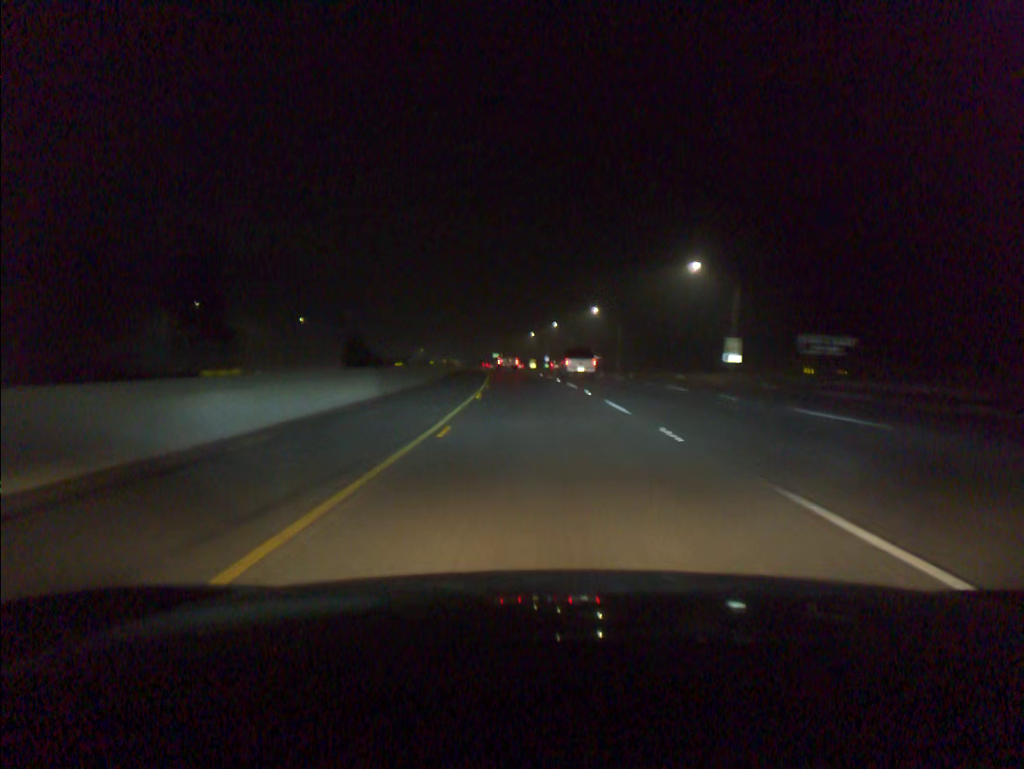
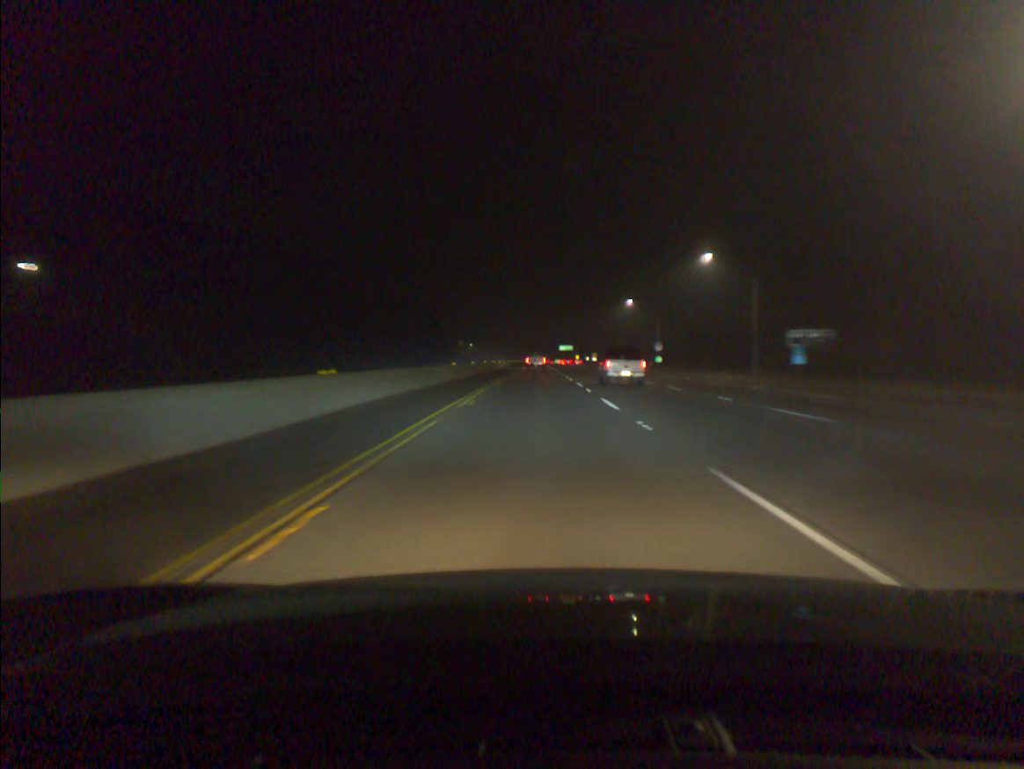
(-5.4, +100.0) m; -5°
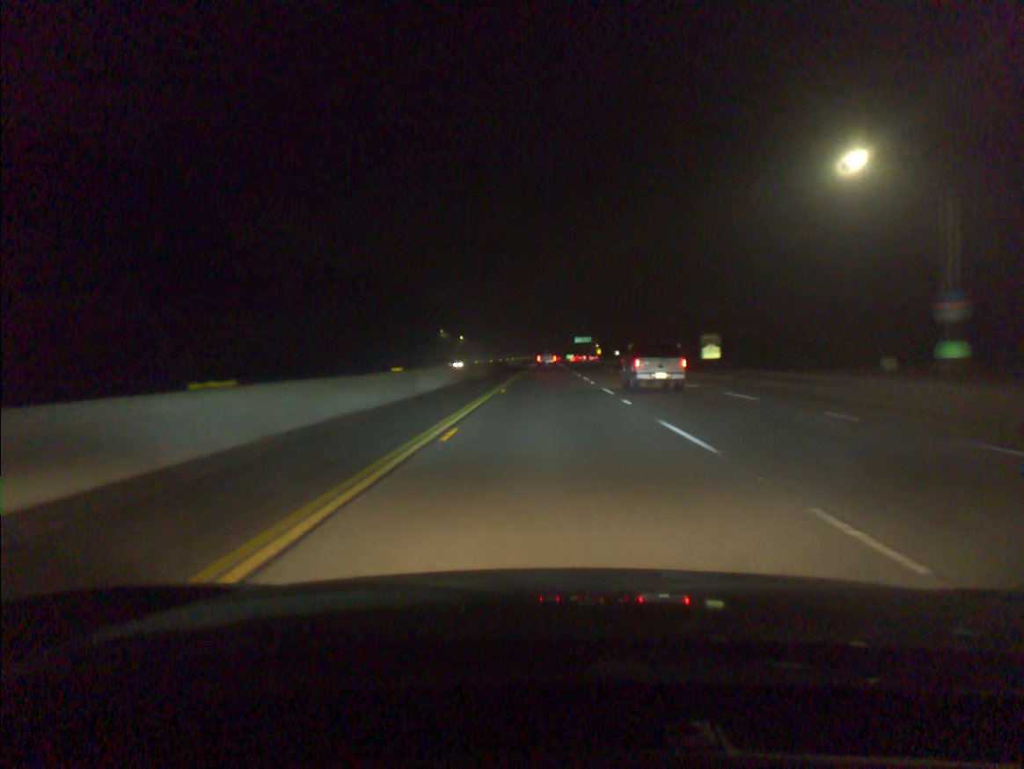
(-0.6, +80.9) m; -1°
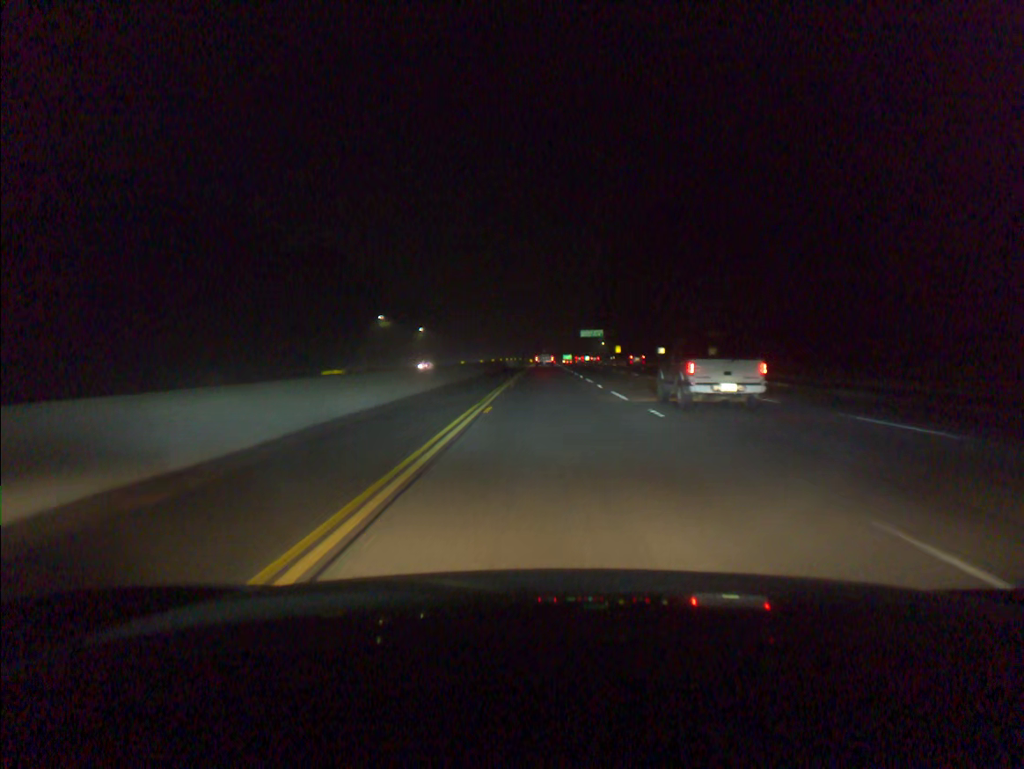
(+0.2, +82.2) m; 0°
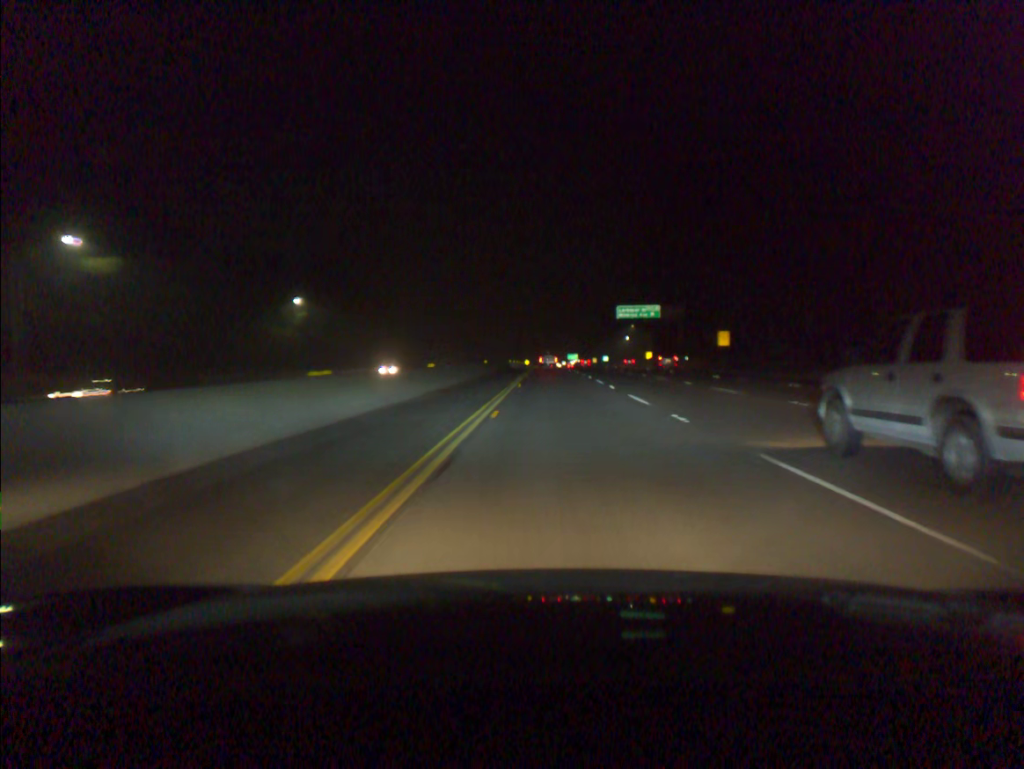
(0.0, +103.8) m; 0°
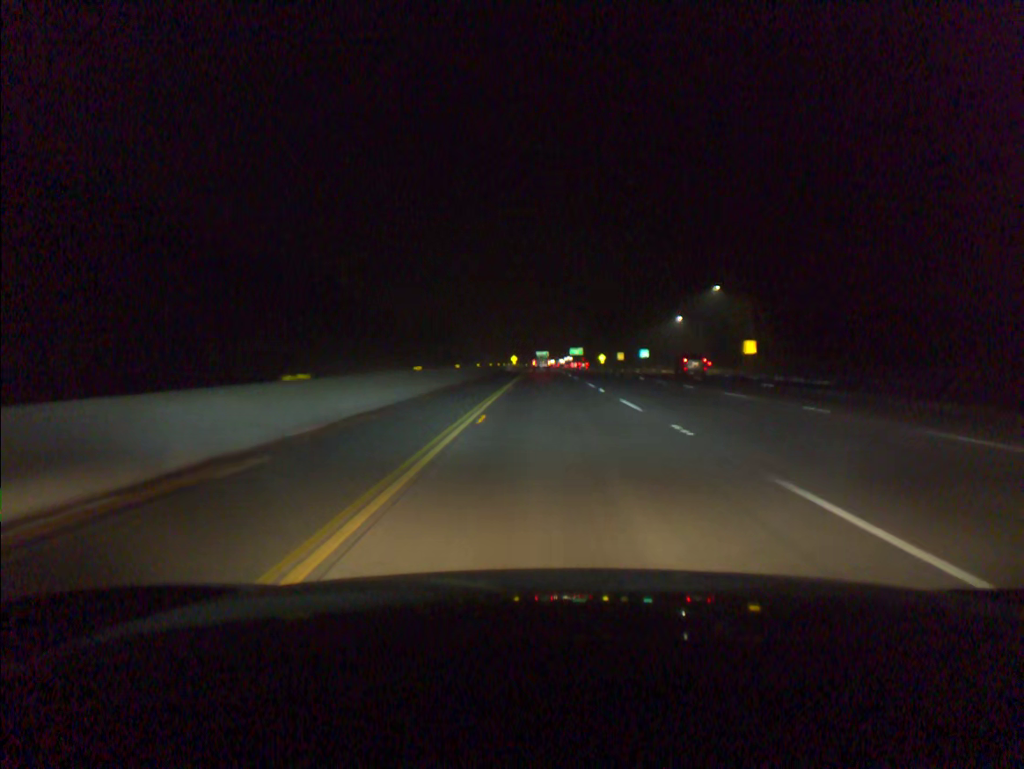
(+0.6, +103.9) m; 0°
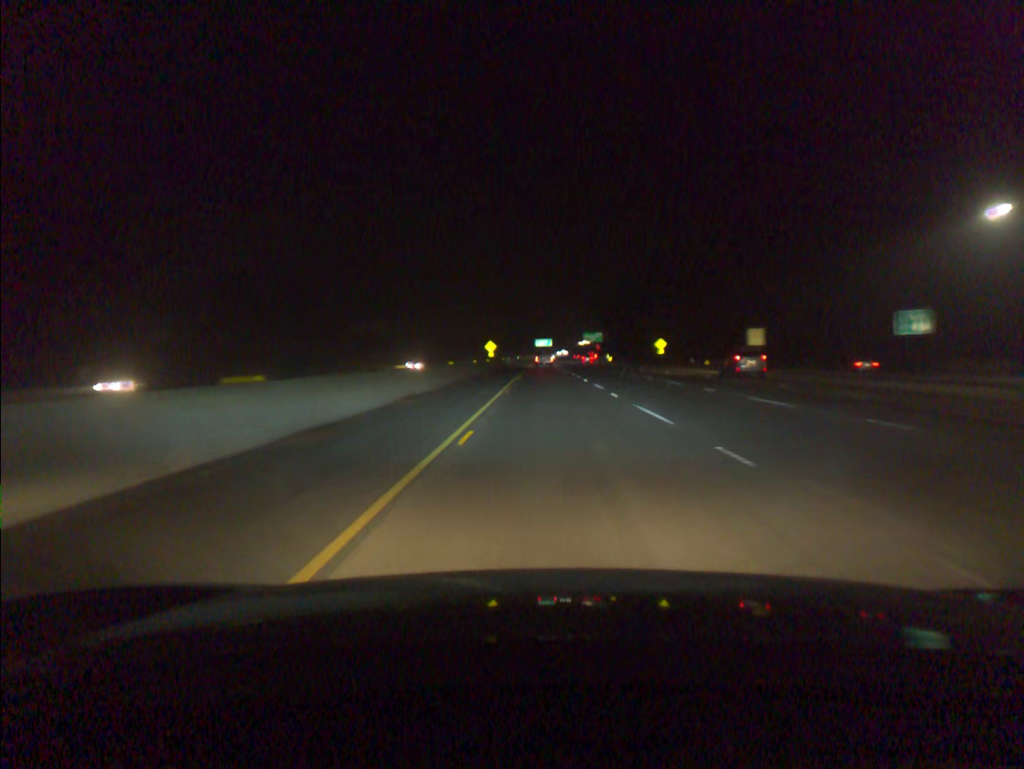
(-0.1, +105.5) m; 0°
